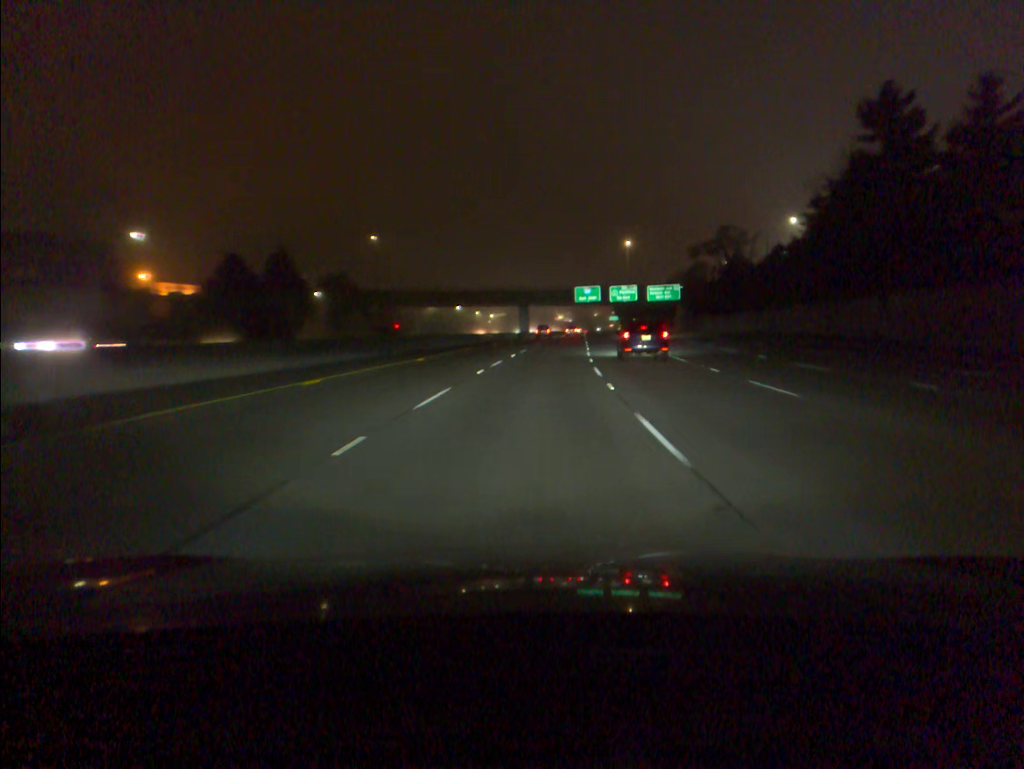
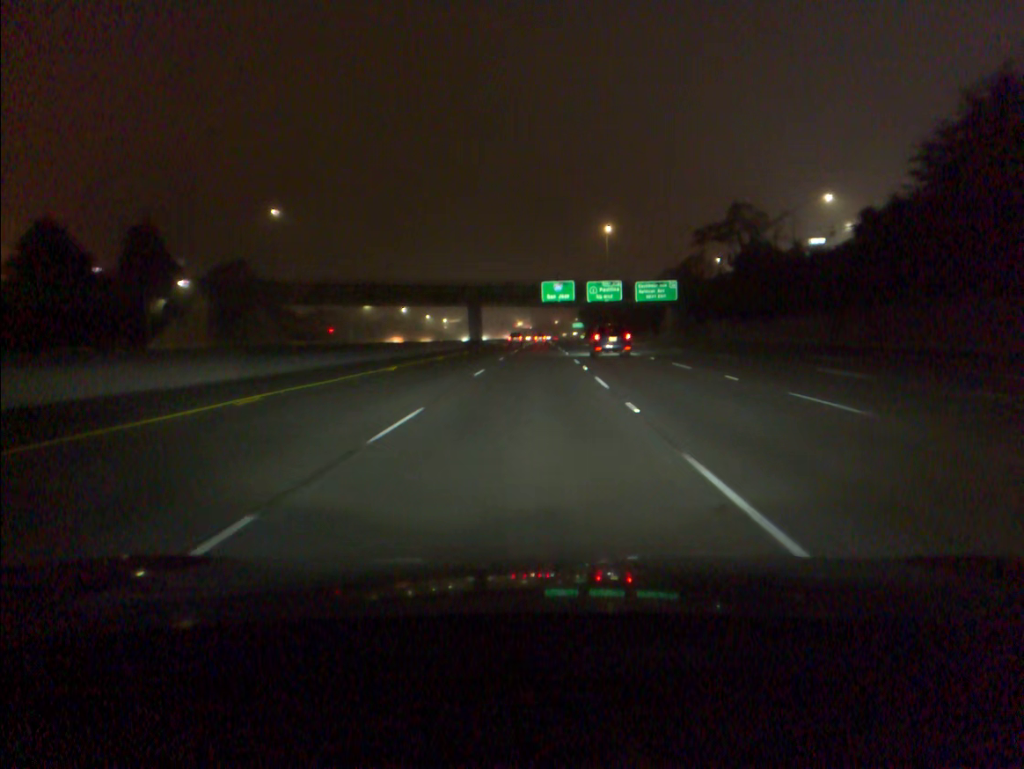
(+0.9, +33.2) m; +3°
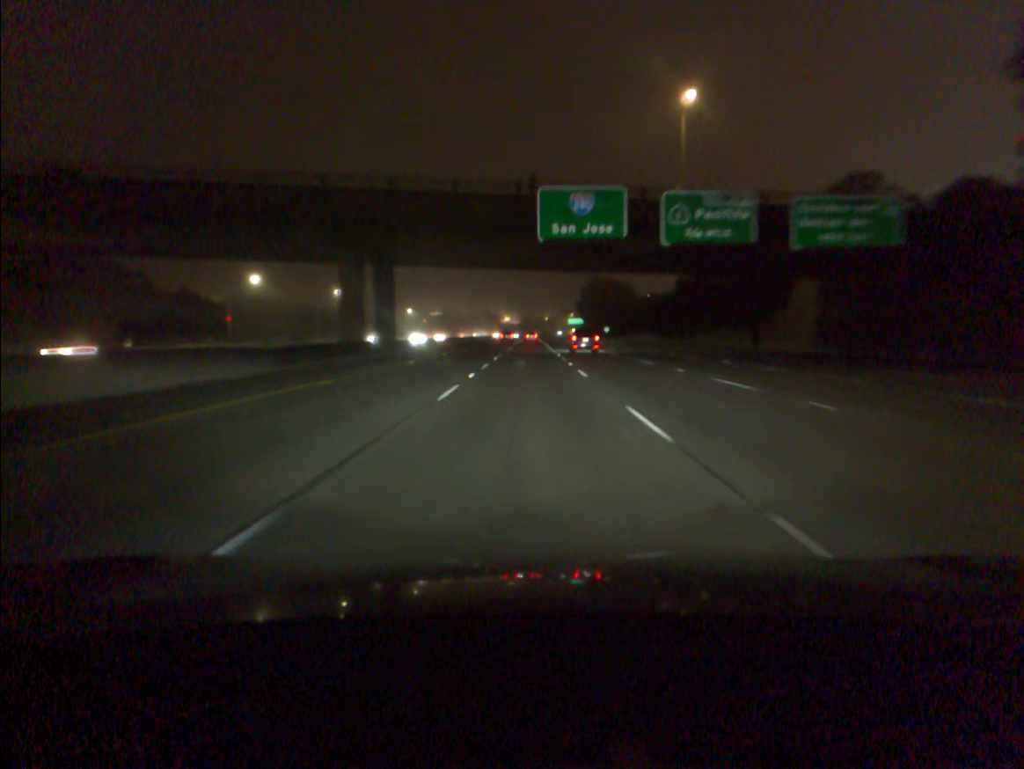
(+0.9, +67.0) m; +1°
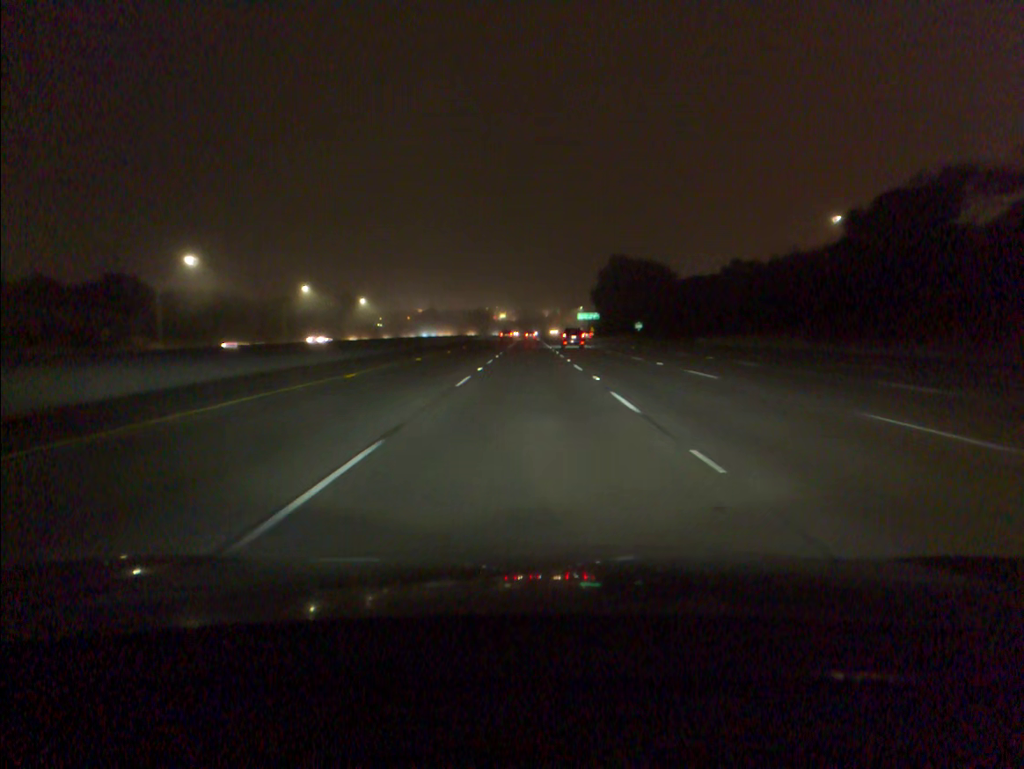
(+0.2, +69.6) m; 0°
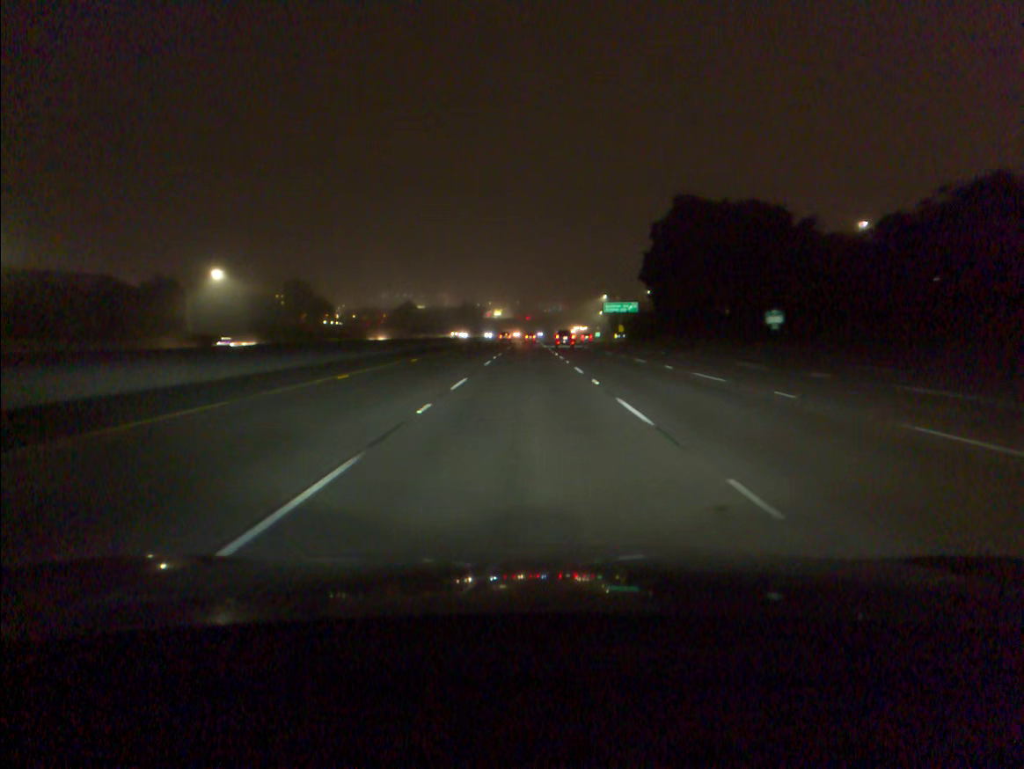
(-0.1, +88.9) m; 0°
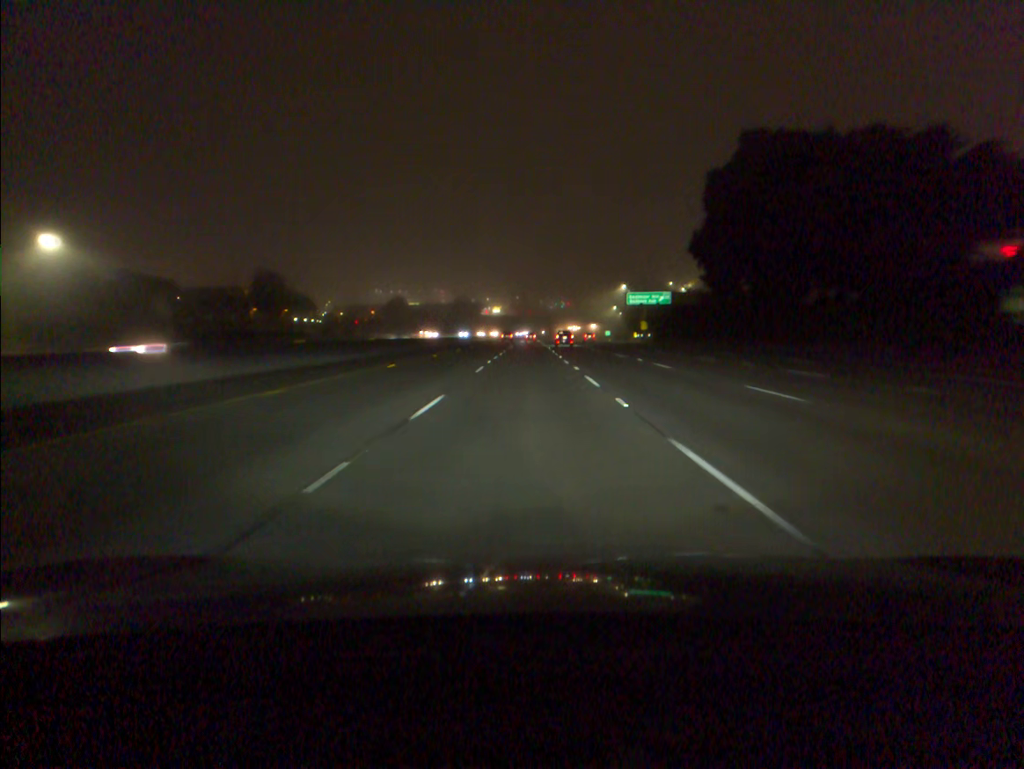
(0.0, +35.7) m; 0°
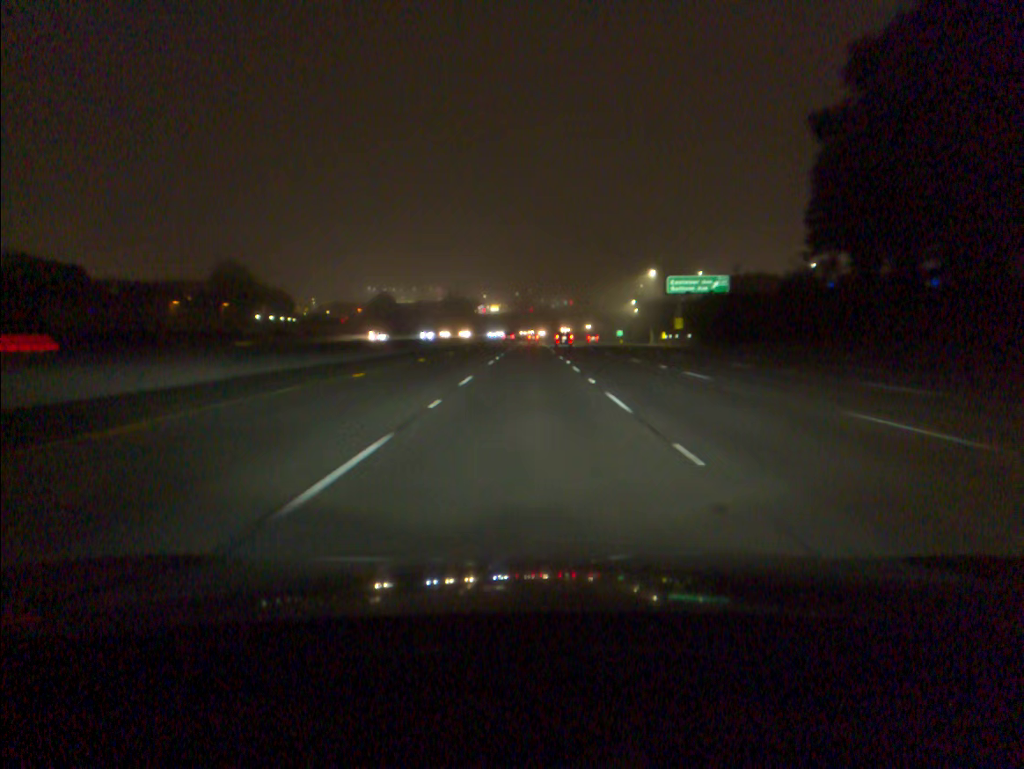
(0.0, +35.6) m; 0°
